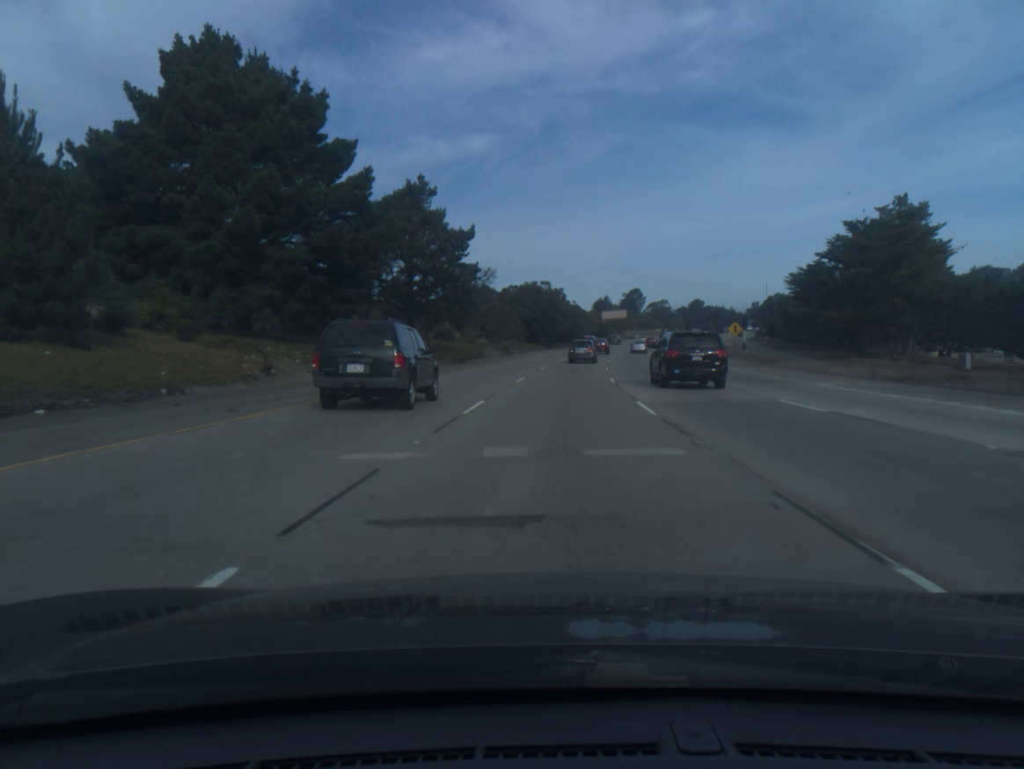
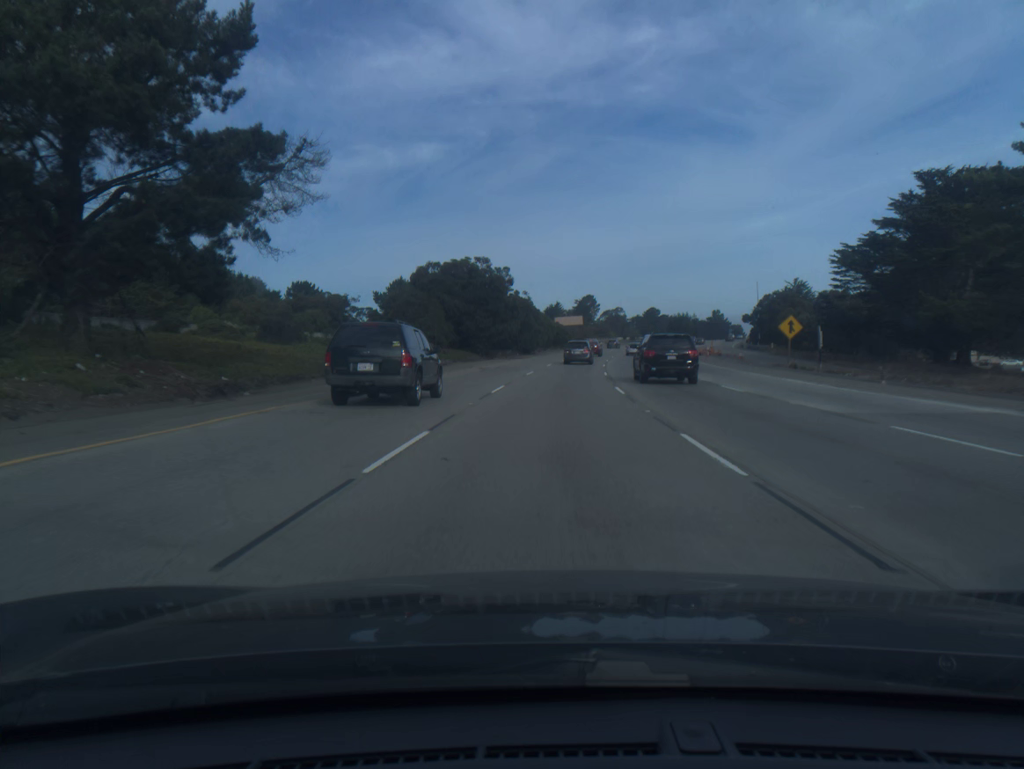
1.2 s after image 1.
(+1.2, +36.7) m; +4°
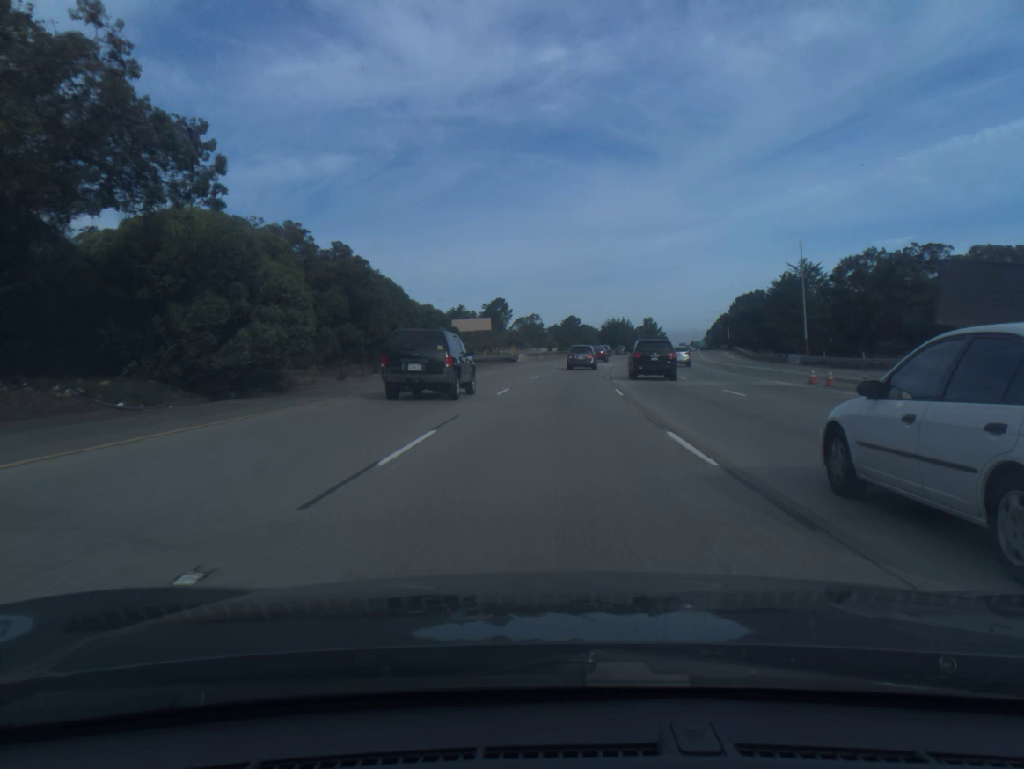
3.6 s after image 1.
(+4.2, +72.0) m; +6°
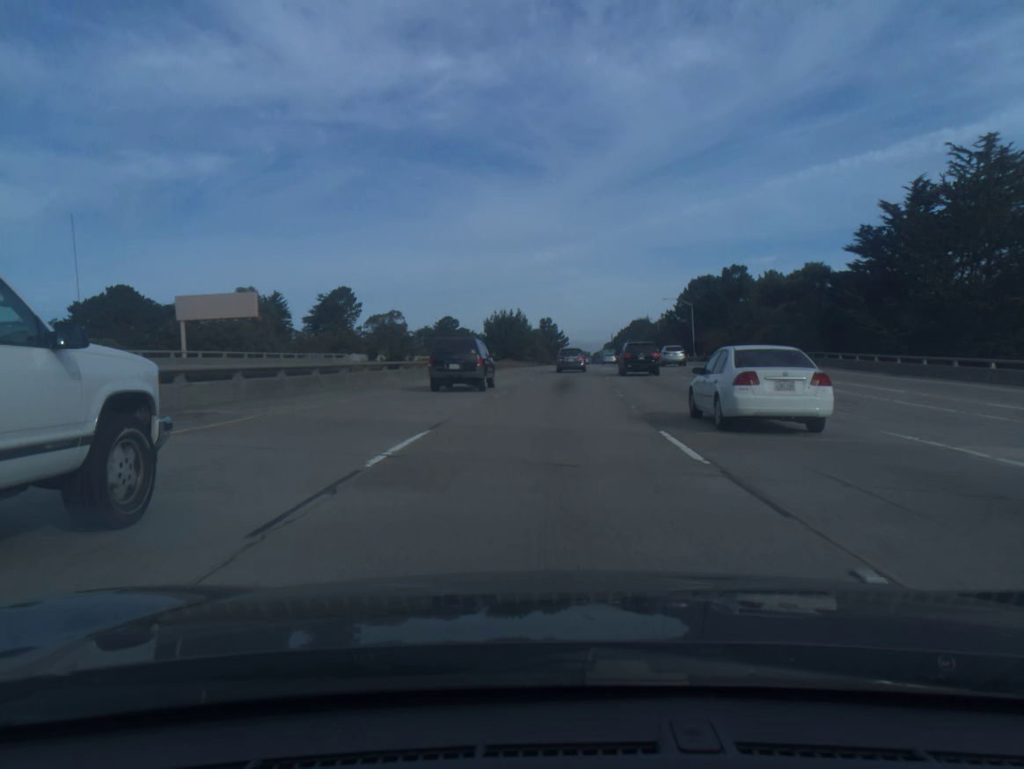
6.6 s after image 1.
(+6.8, +87.2) m; +8°
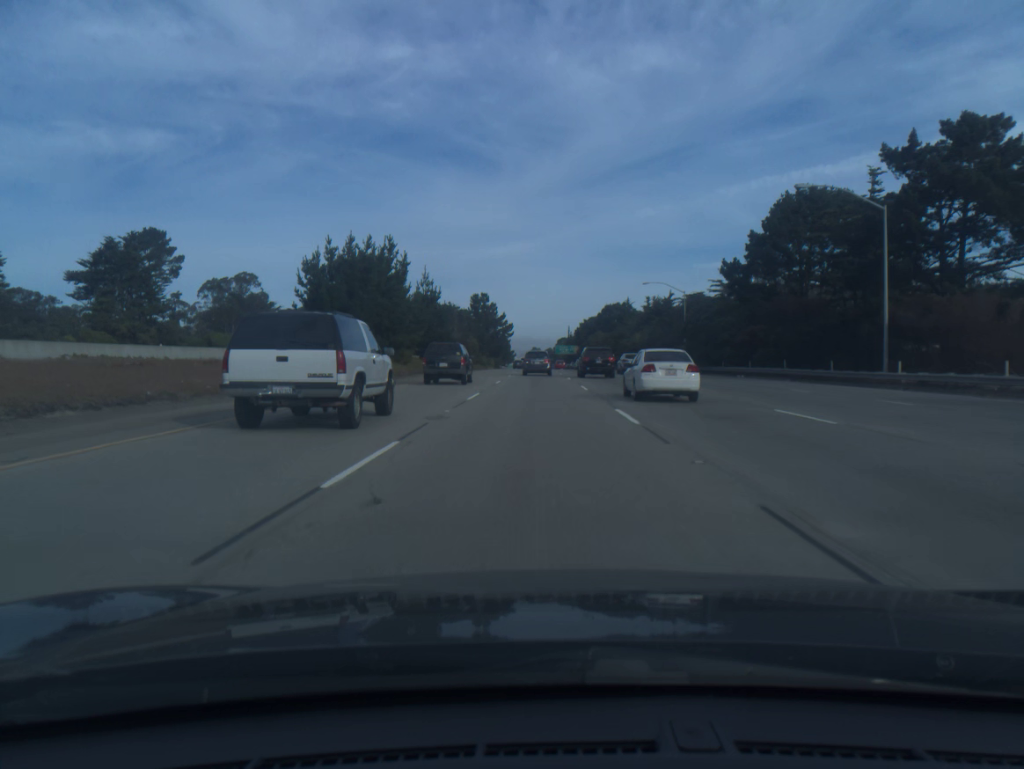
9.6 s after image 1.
(+4.2, +85.6) m; +4°
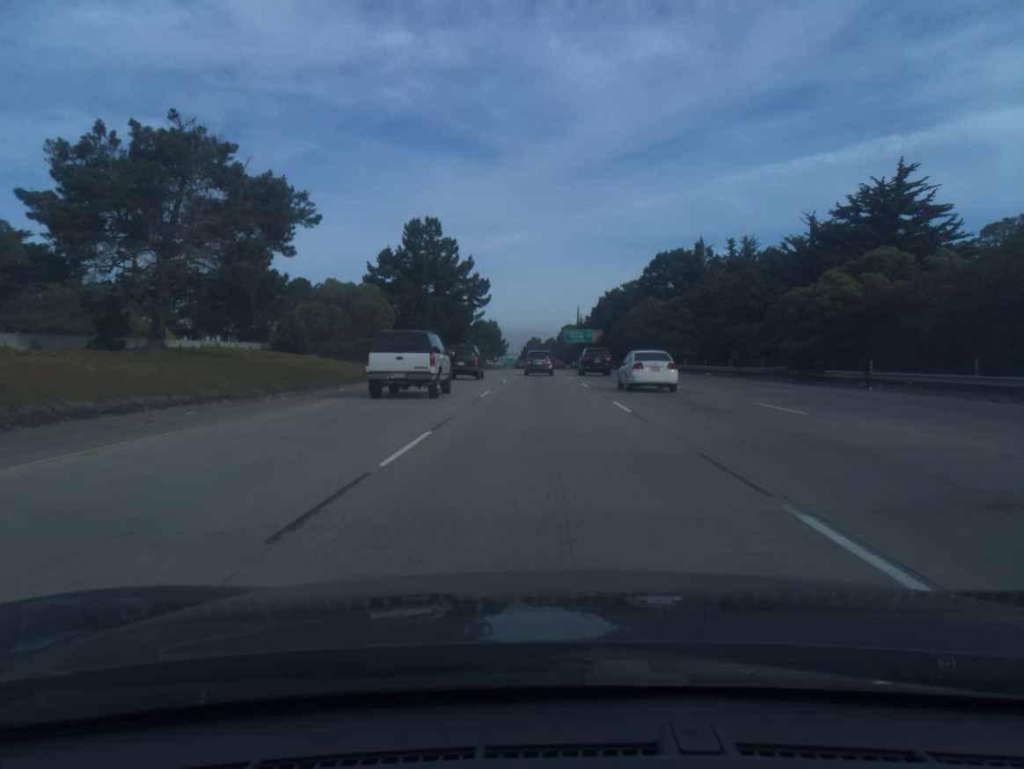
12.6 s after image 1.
(-0.5, +84.9) m; 0°
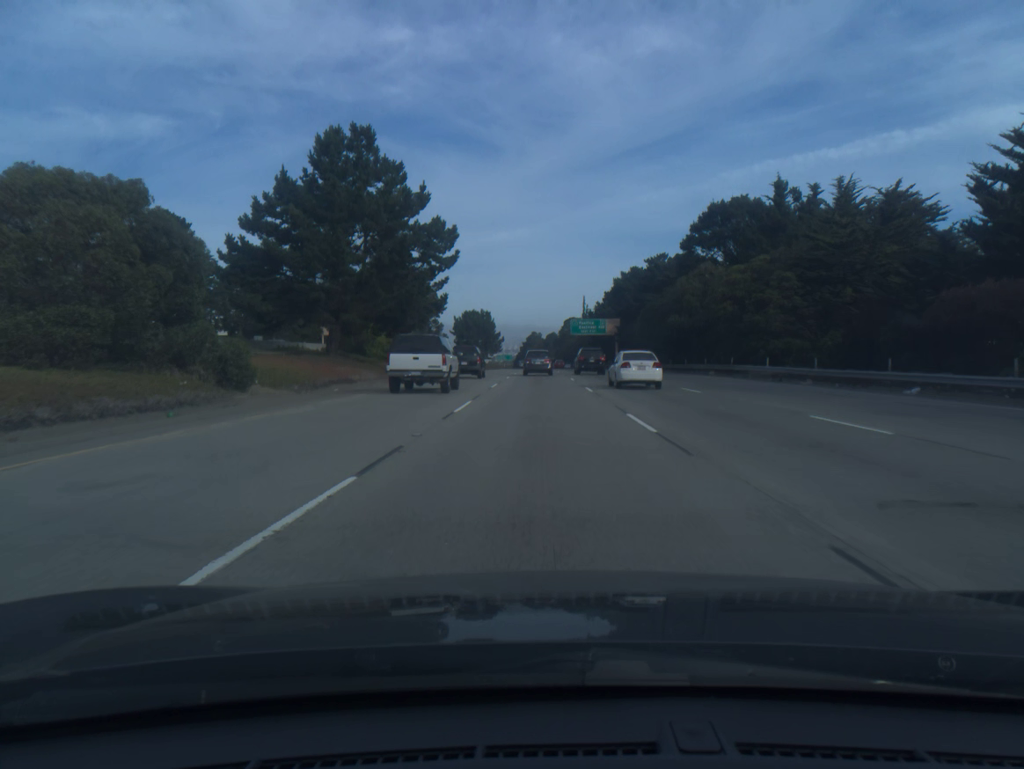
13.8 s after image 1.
(0.0, +33.7) m; 0°
